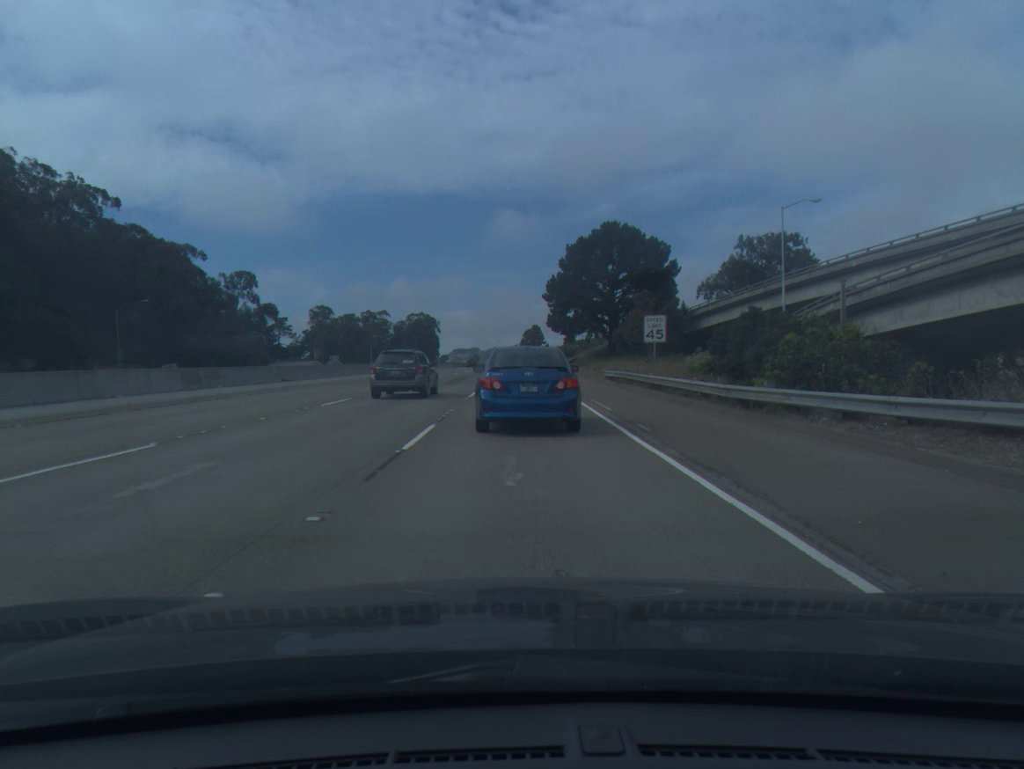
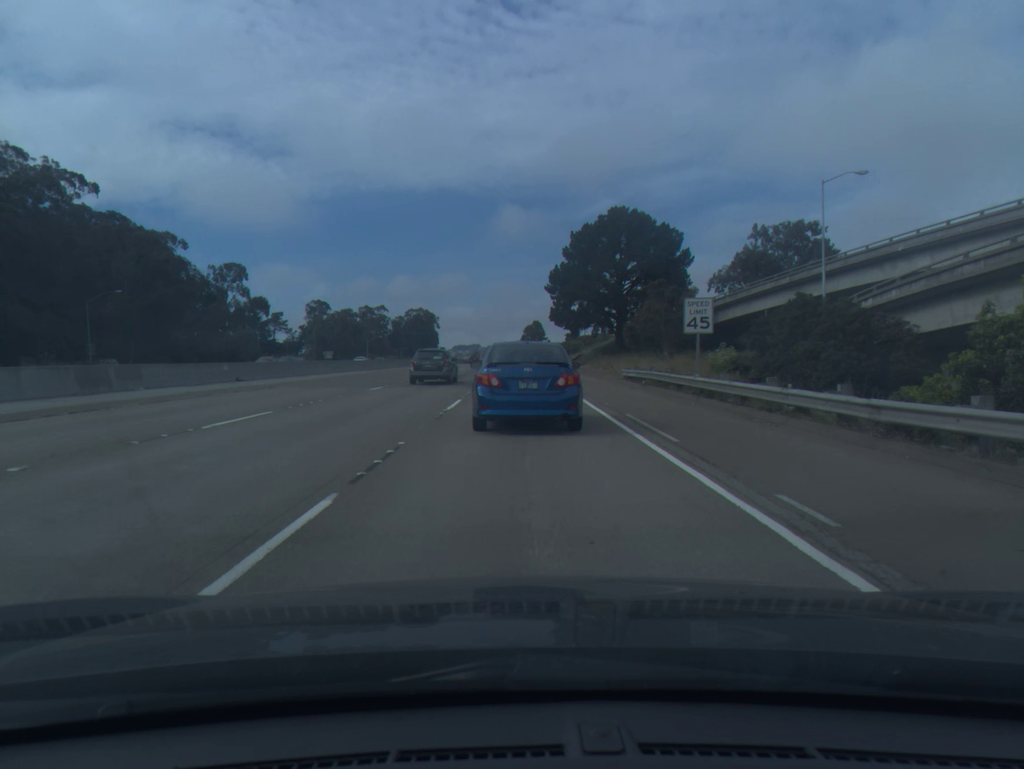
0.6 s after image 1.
(0.0, +8.0) m; 0°
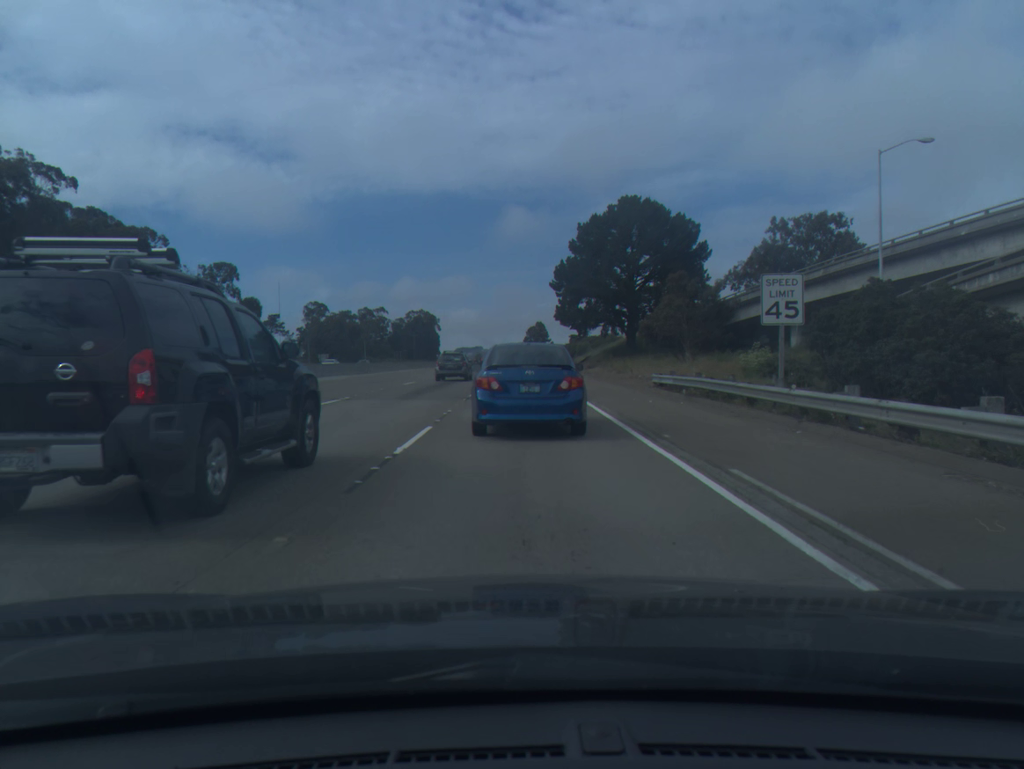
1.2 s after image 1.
(0.0, +7.8) m; 0°
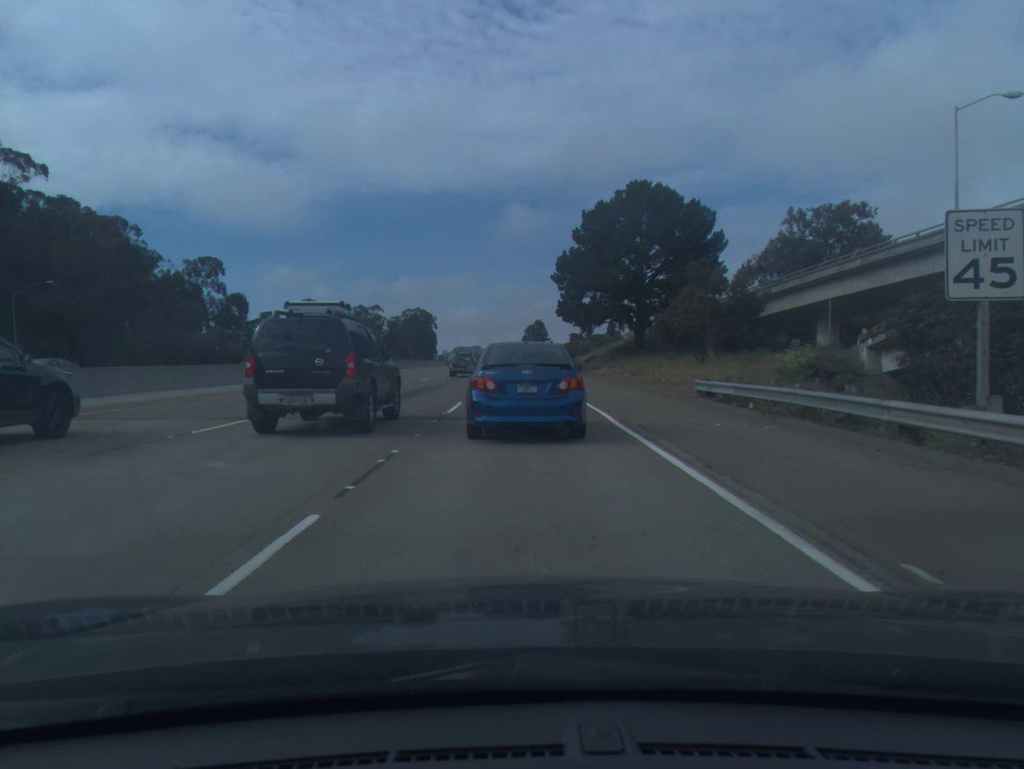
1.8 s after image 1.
(0.0, +7.6) m; 0°
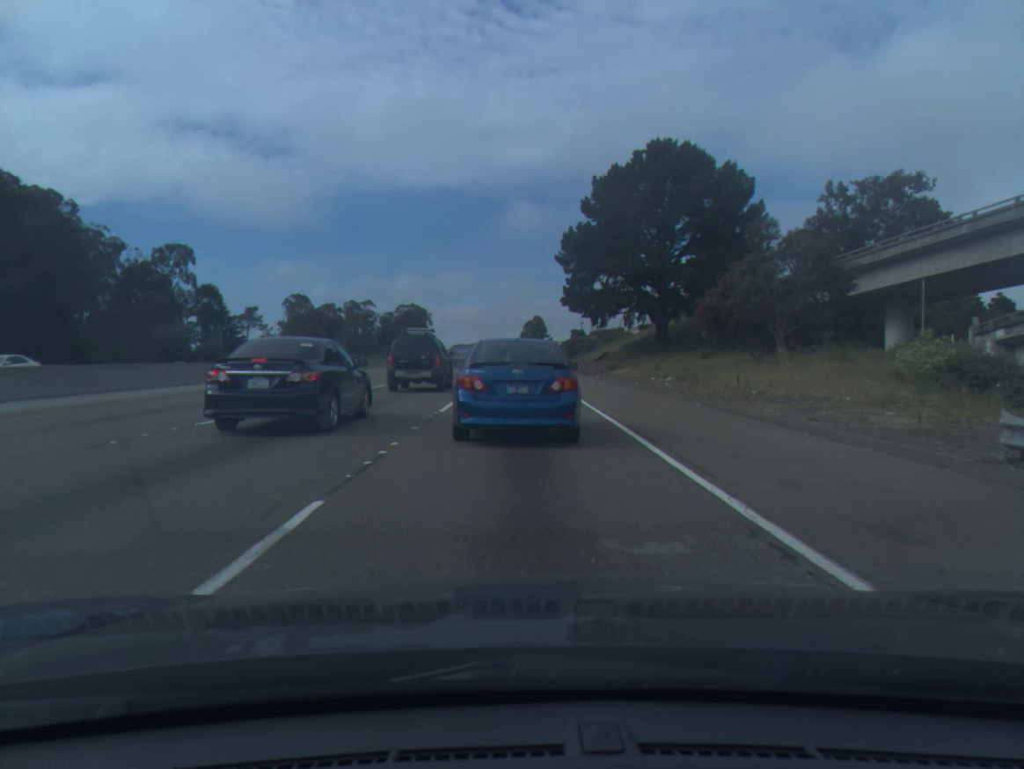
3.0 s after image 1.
(0.0, +14.6) m; 0°
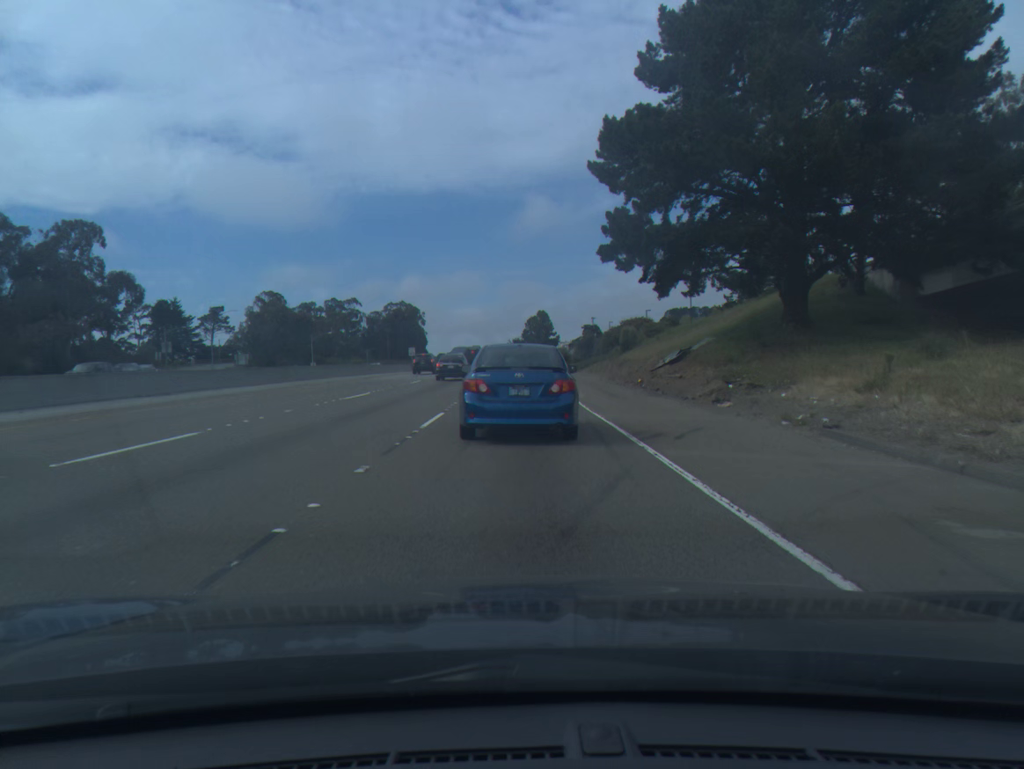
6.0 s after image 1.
(0.0, +33.2) m; 0°
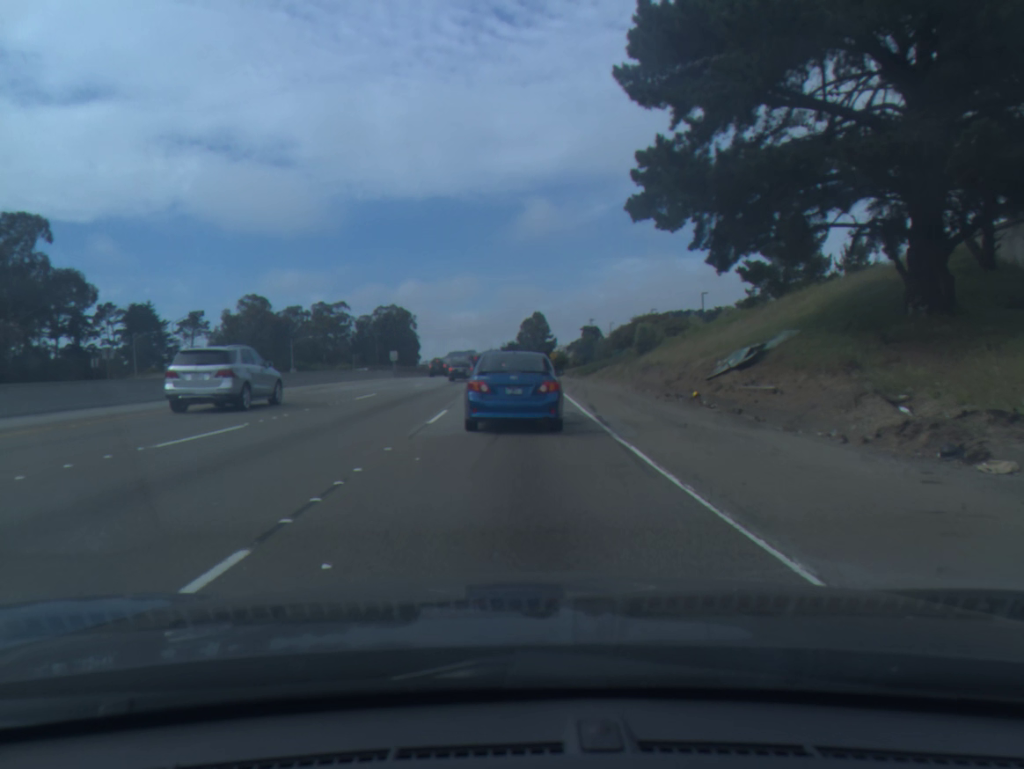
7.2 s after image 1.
(0.0, +12.3) m; 0°
